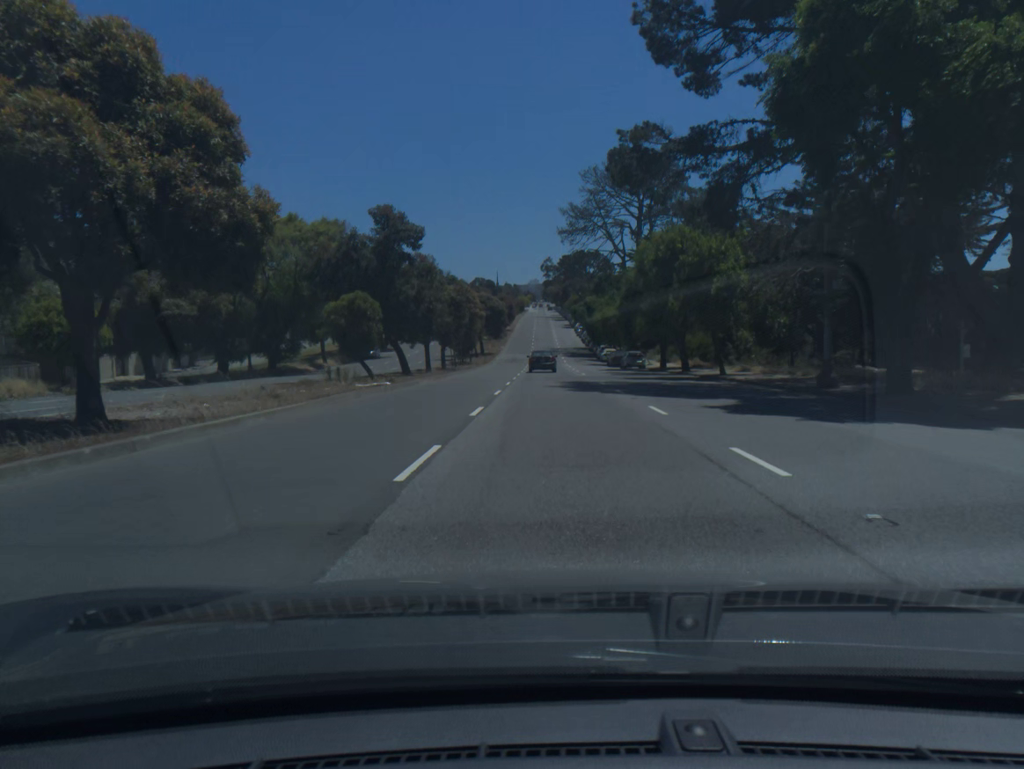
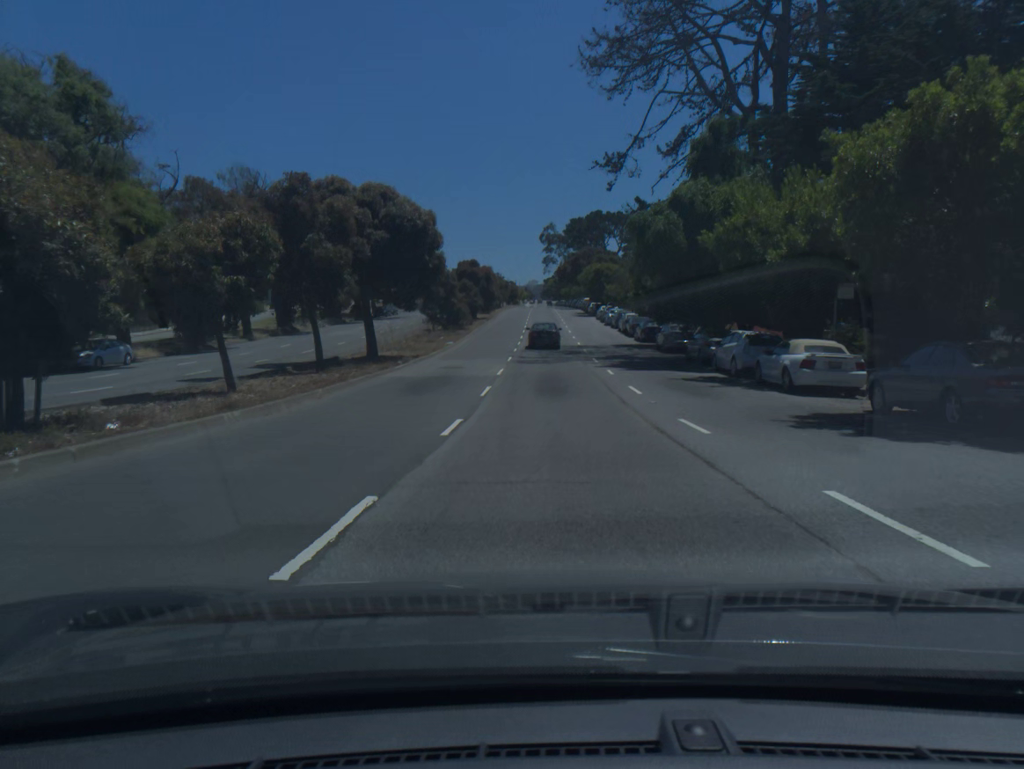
(+0.1, +61.8) m; 0°
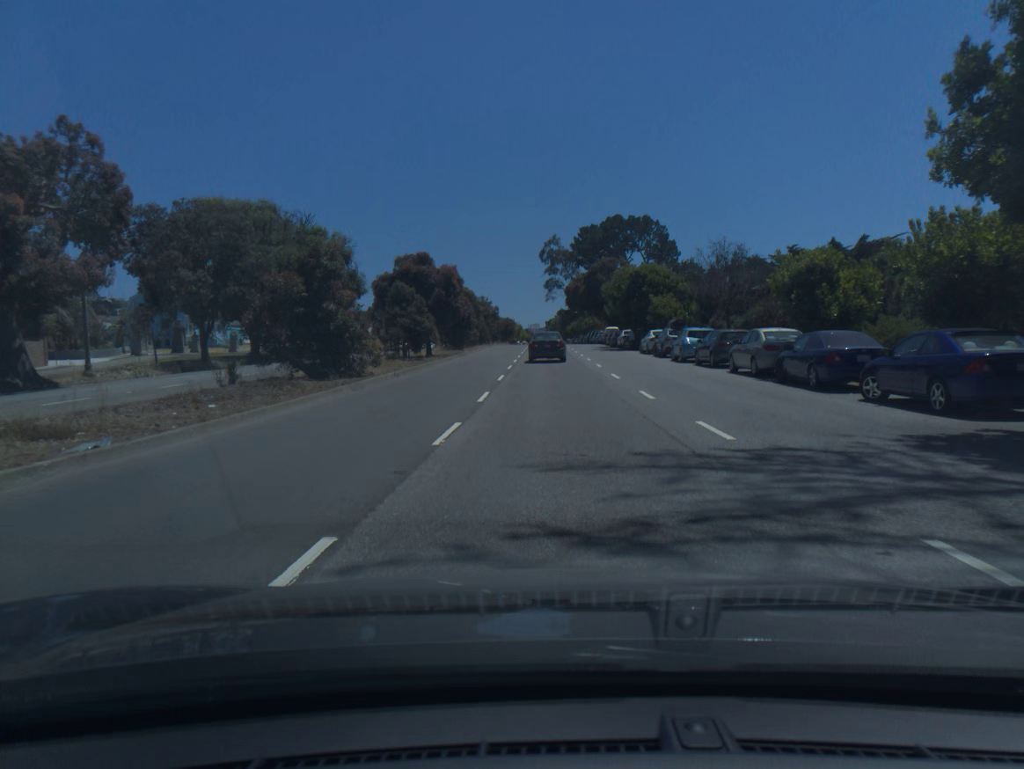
(-0.1, +37.8) m; 0°
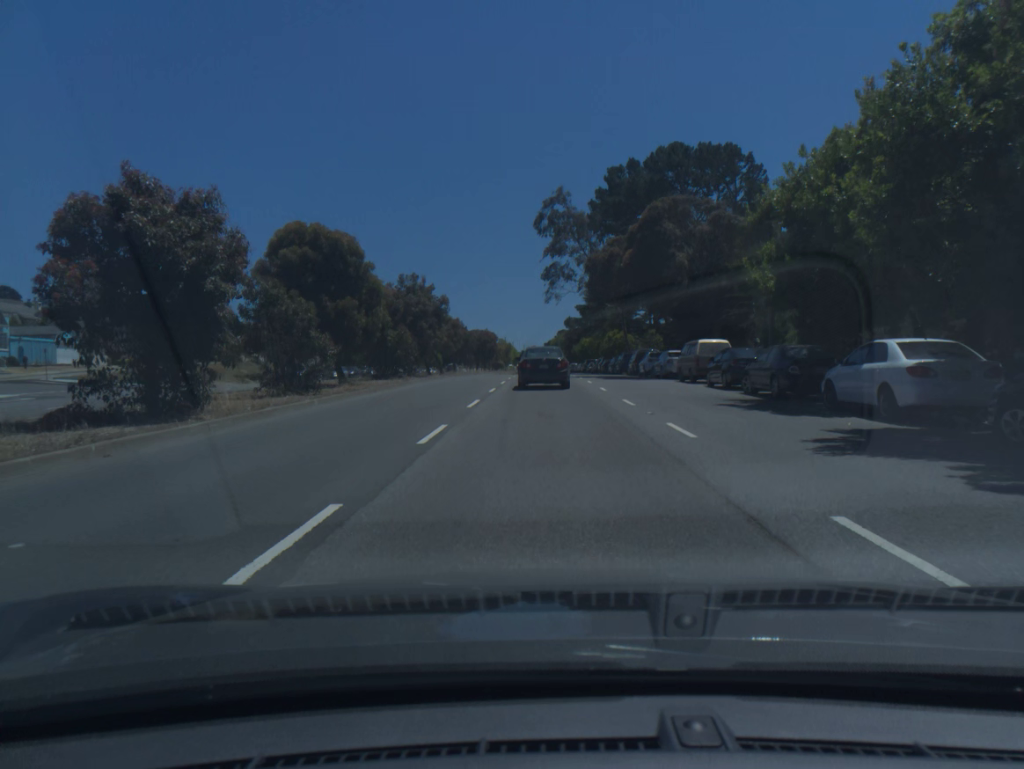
(+0.3, +49.5) m; 0°
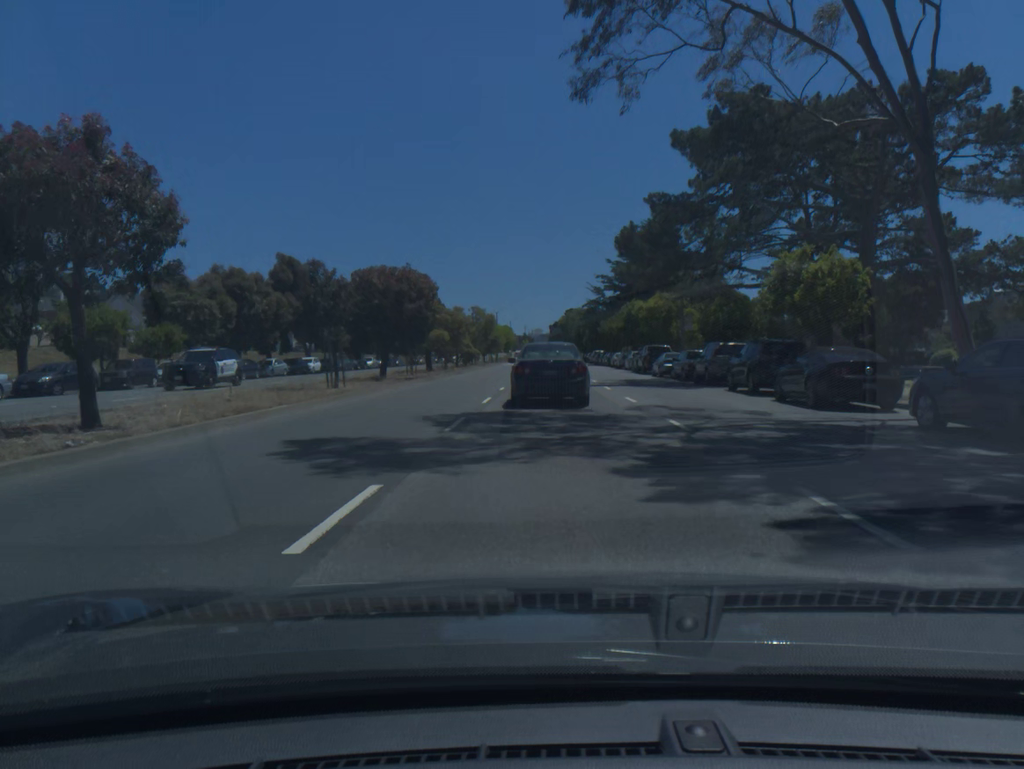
(-0.3, +56.1) m; 0°
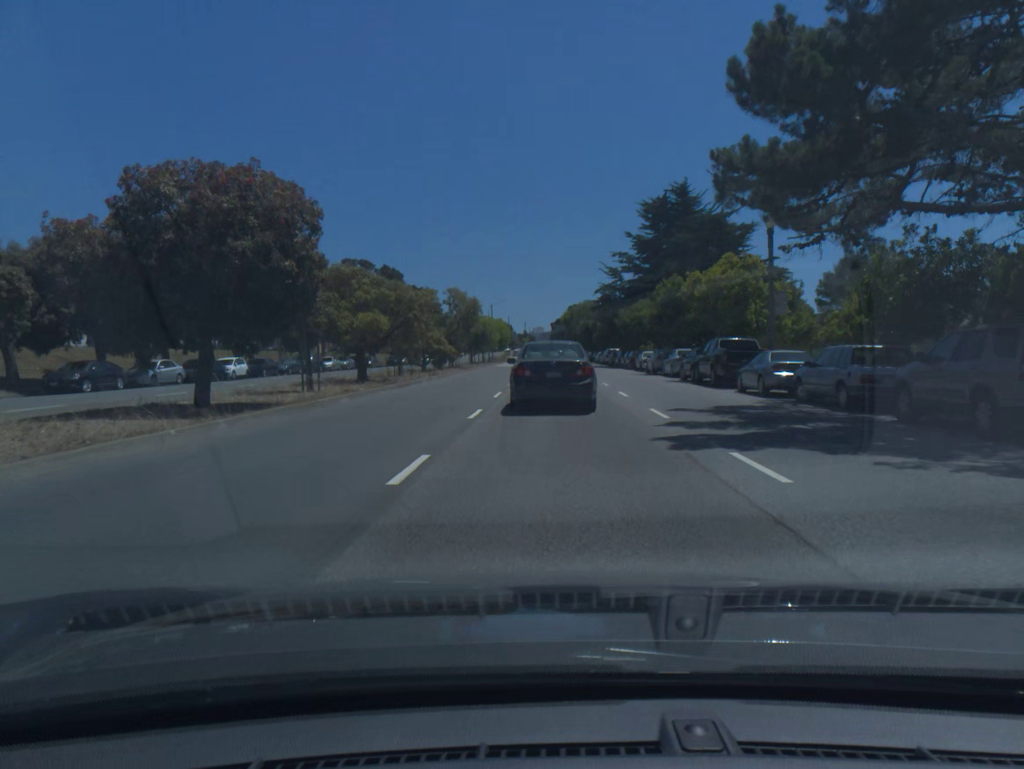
(0.0, +19.2) m; 0°
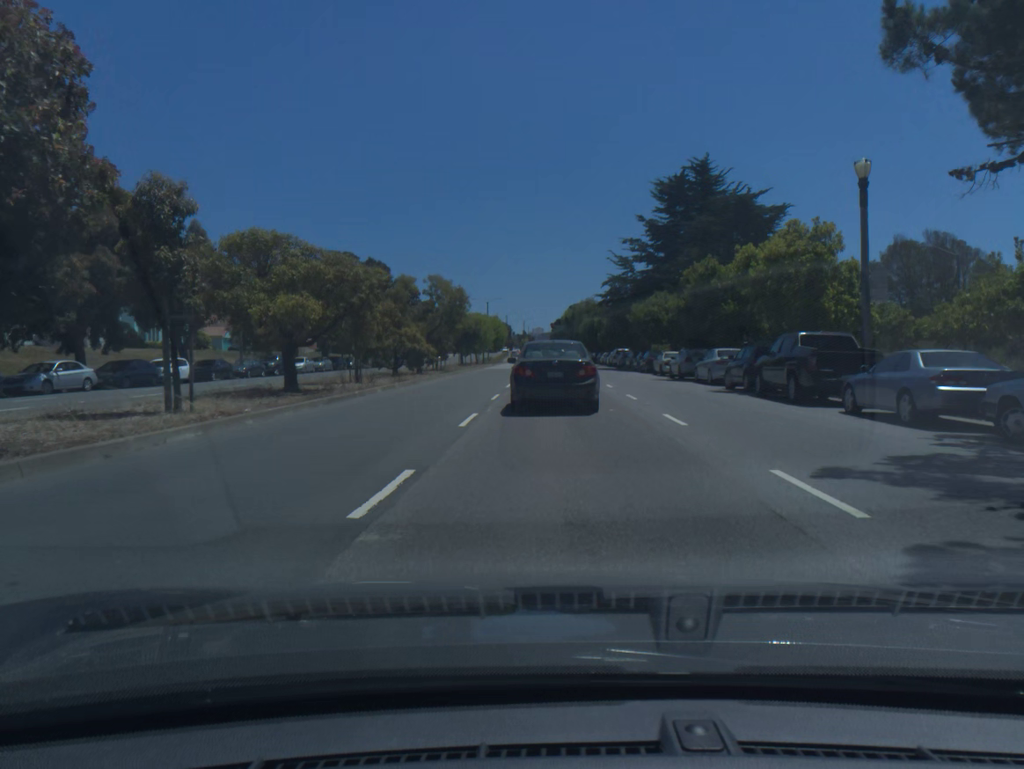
(0.0, +8.9) m; 0°
